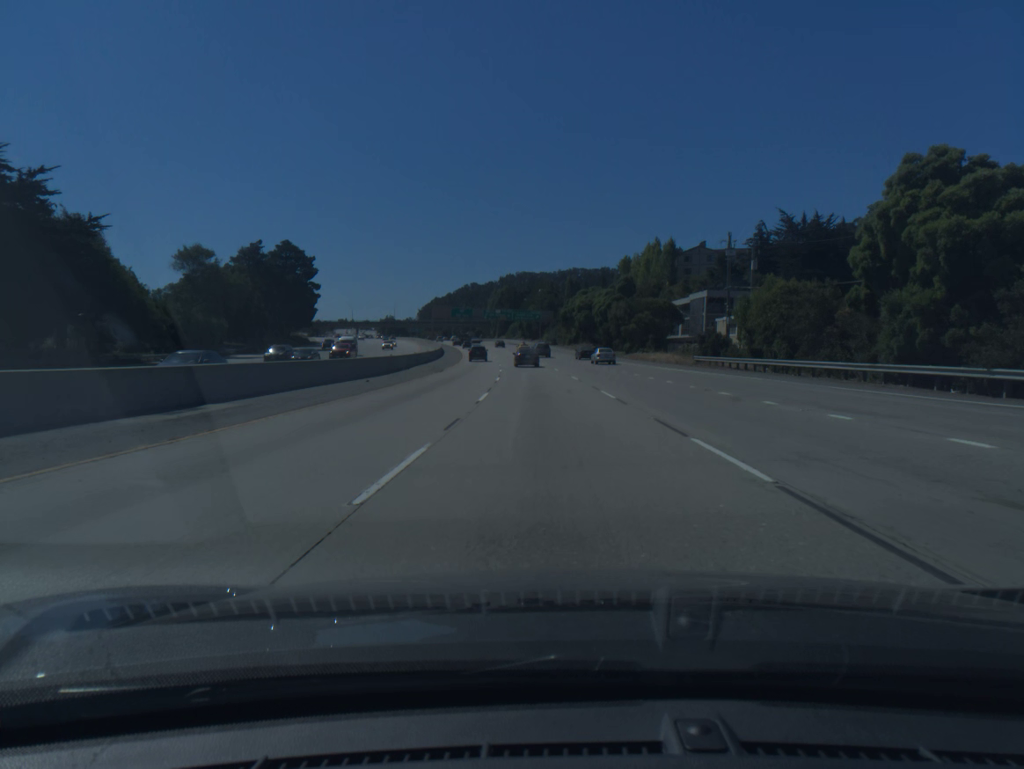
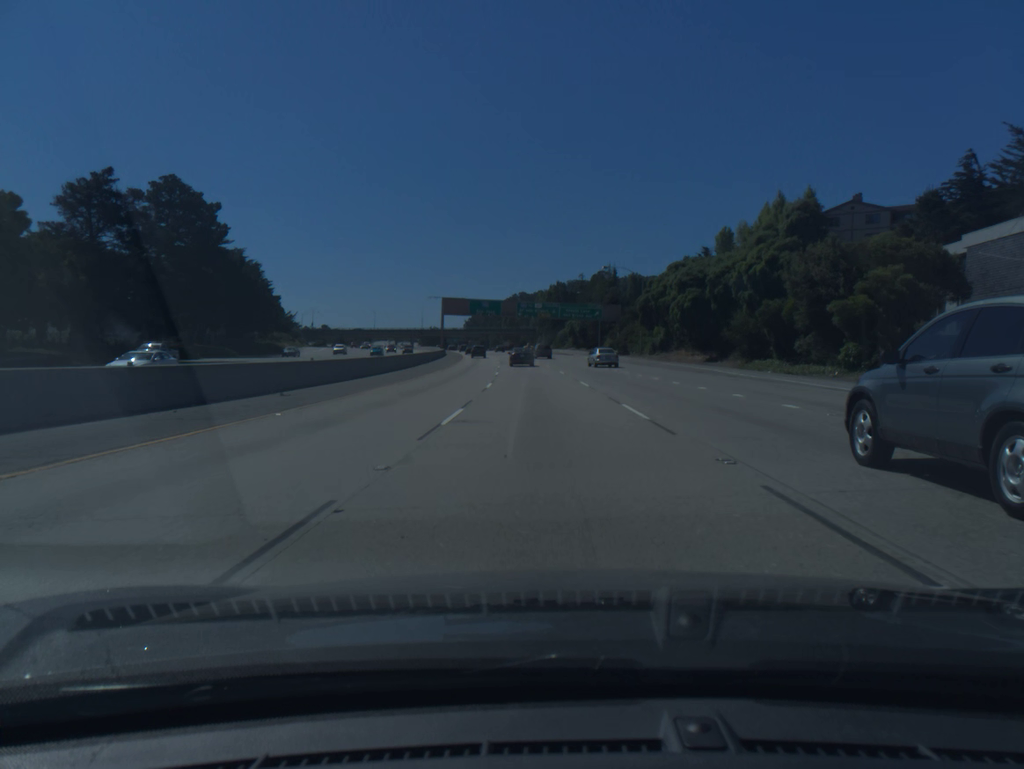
(-1.9, +64.4) m; -4°
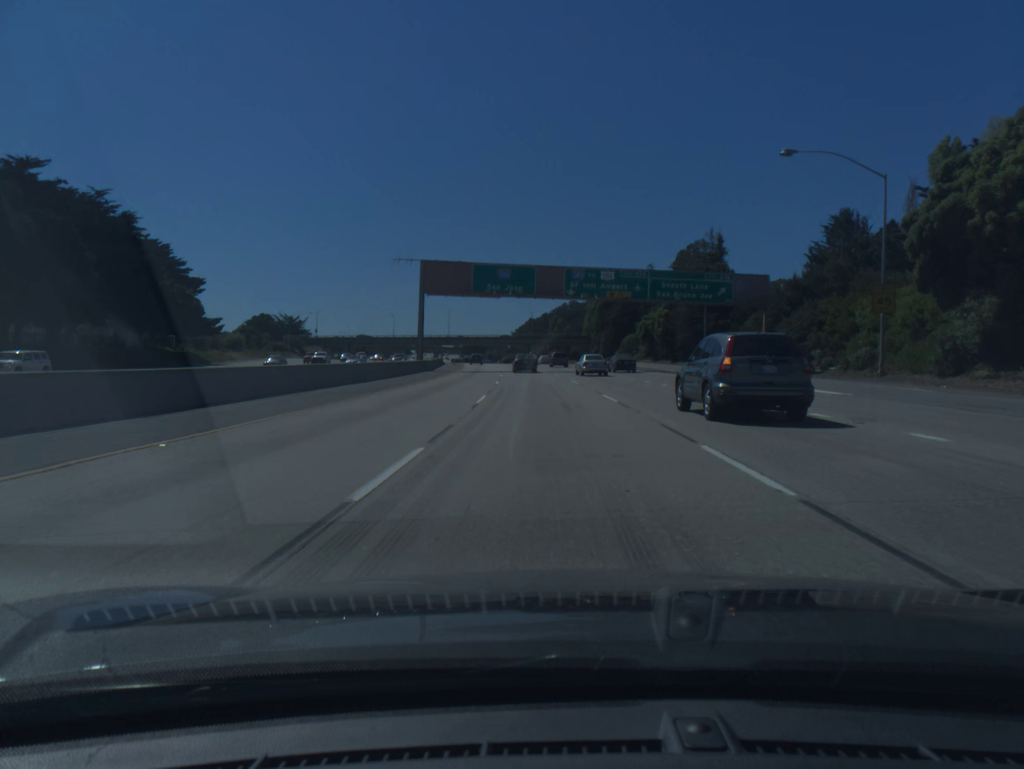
(-2.2, +64.0) m; -4°
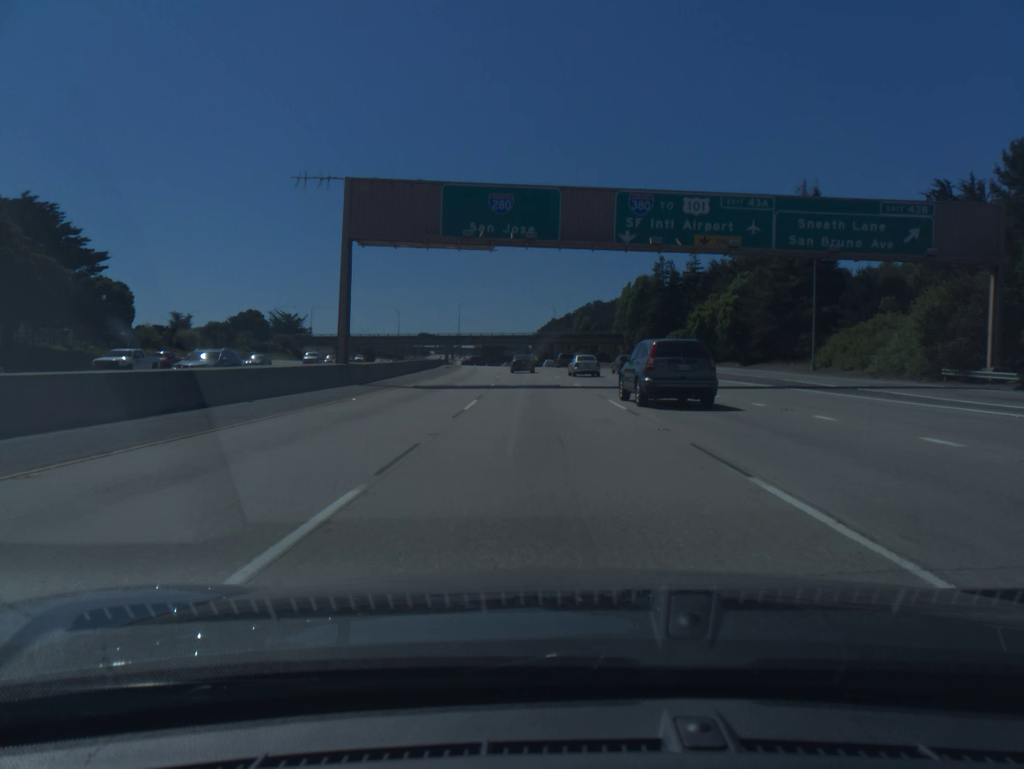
(-0.4, +31.8) m; -2°
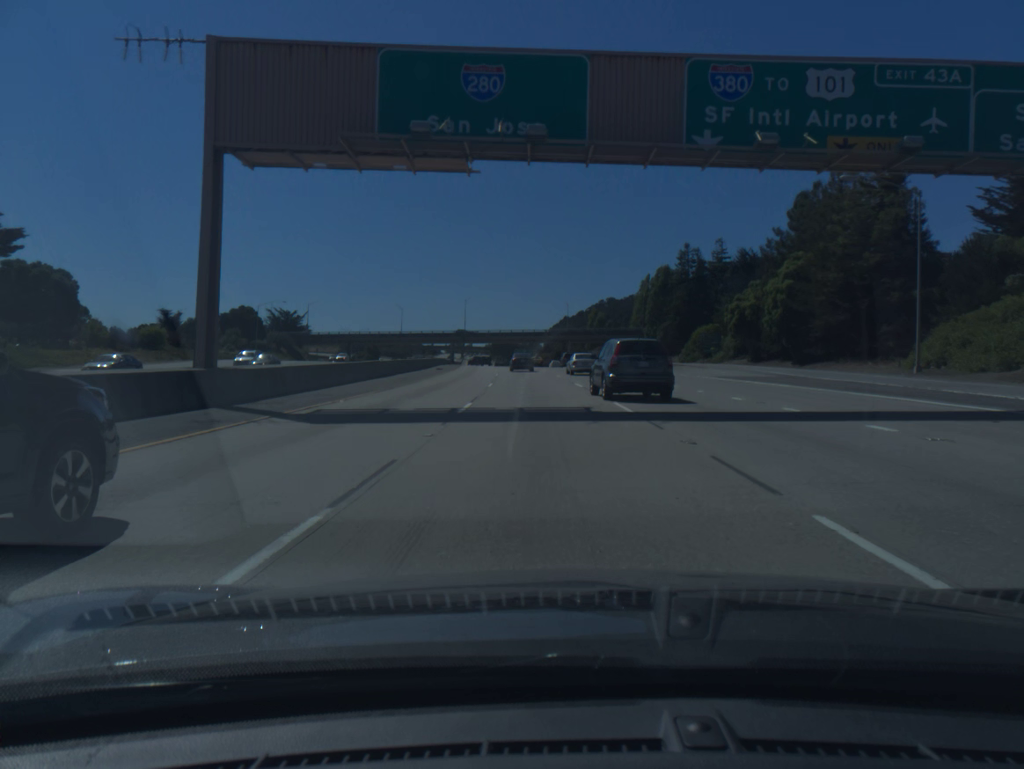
(-0.1, +15.9) m; -1°
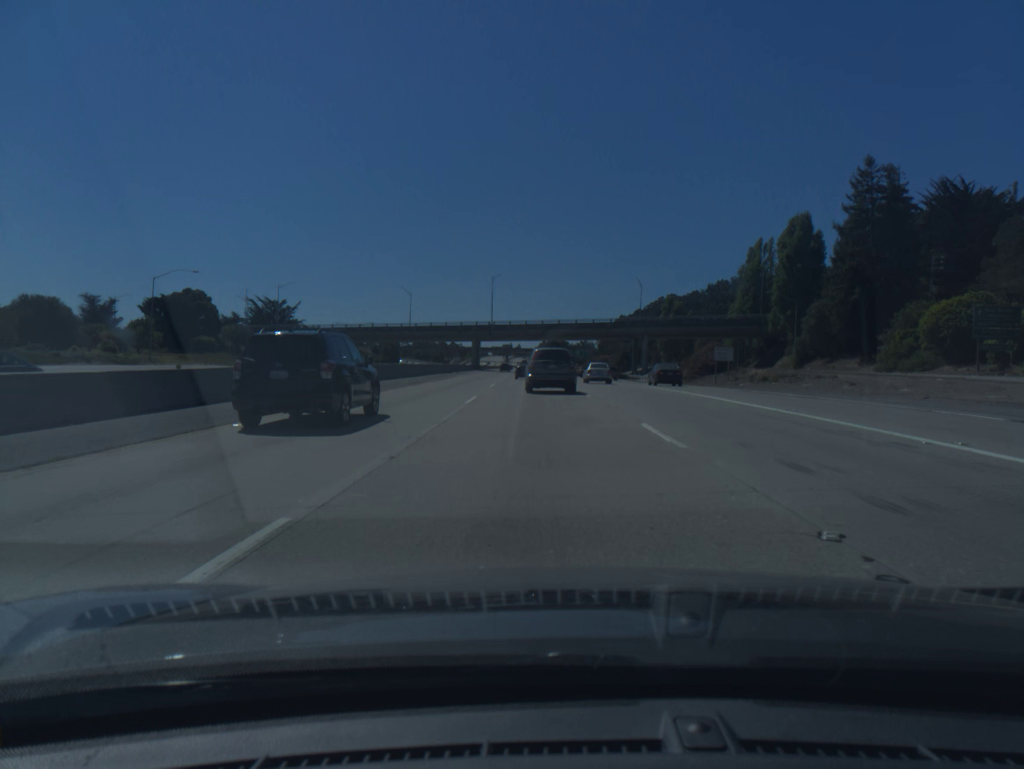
(-2.0, +63.7) m; -4°
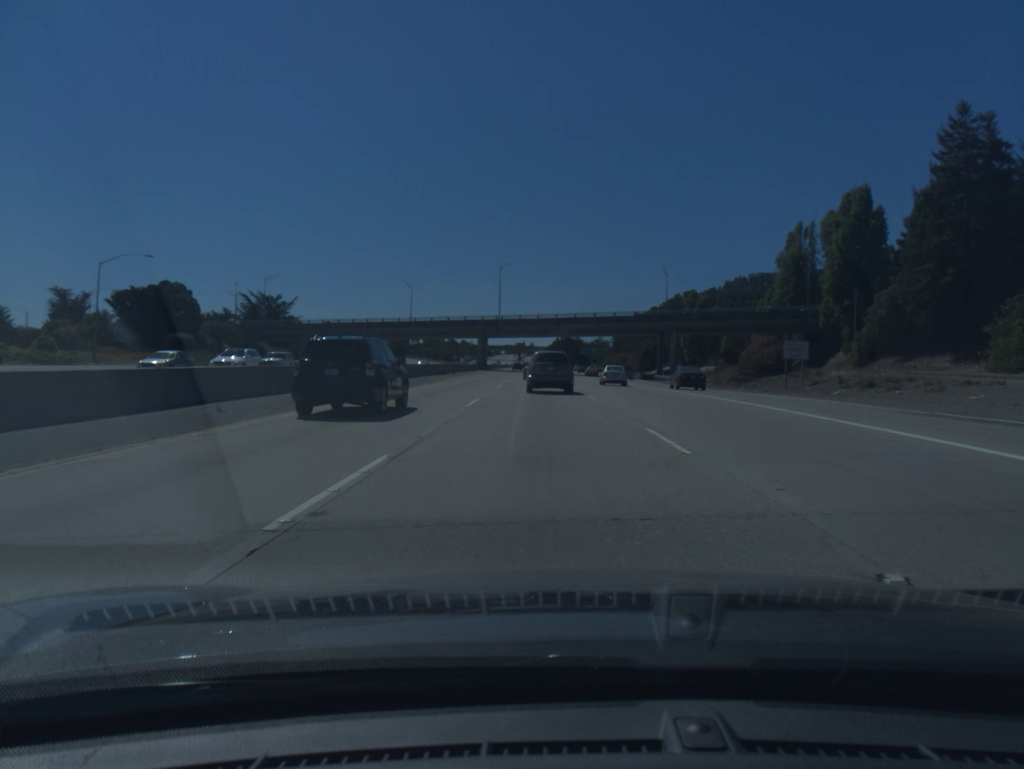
(-0.1, +16.0) m; -1°
